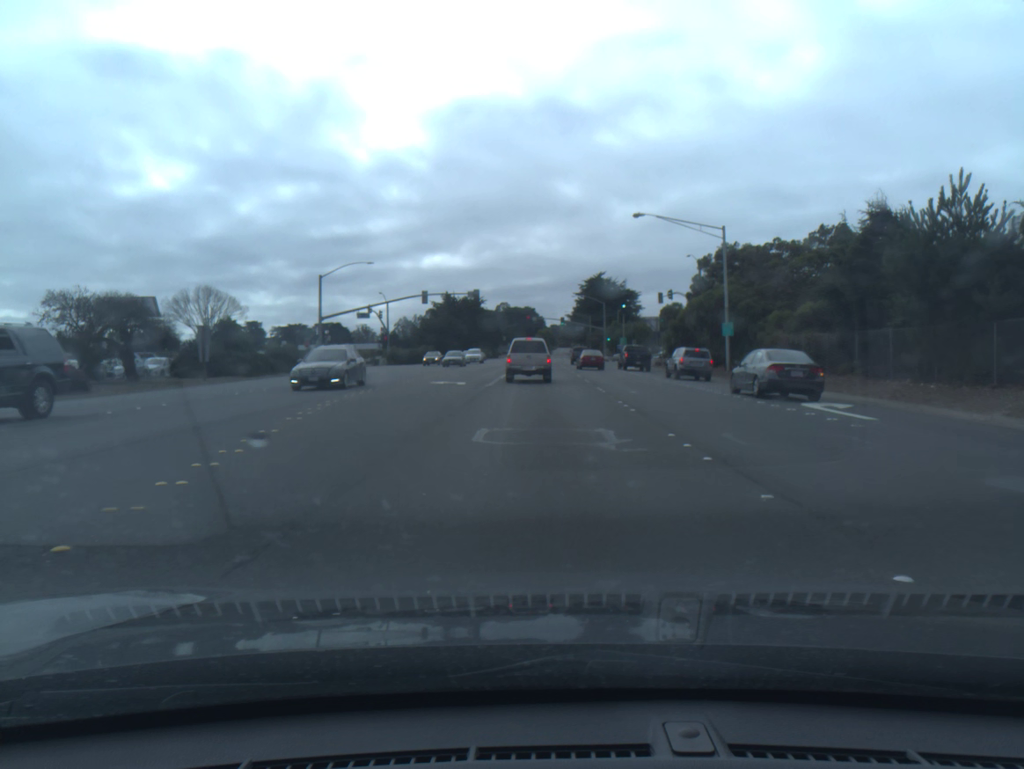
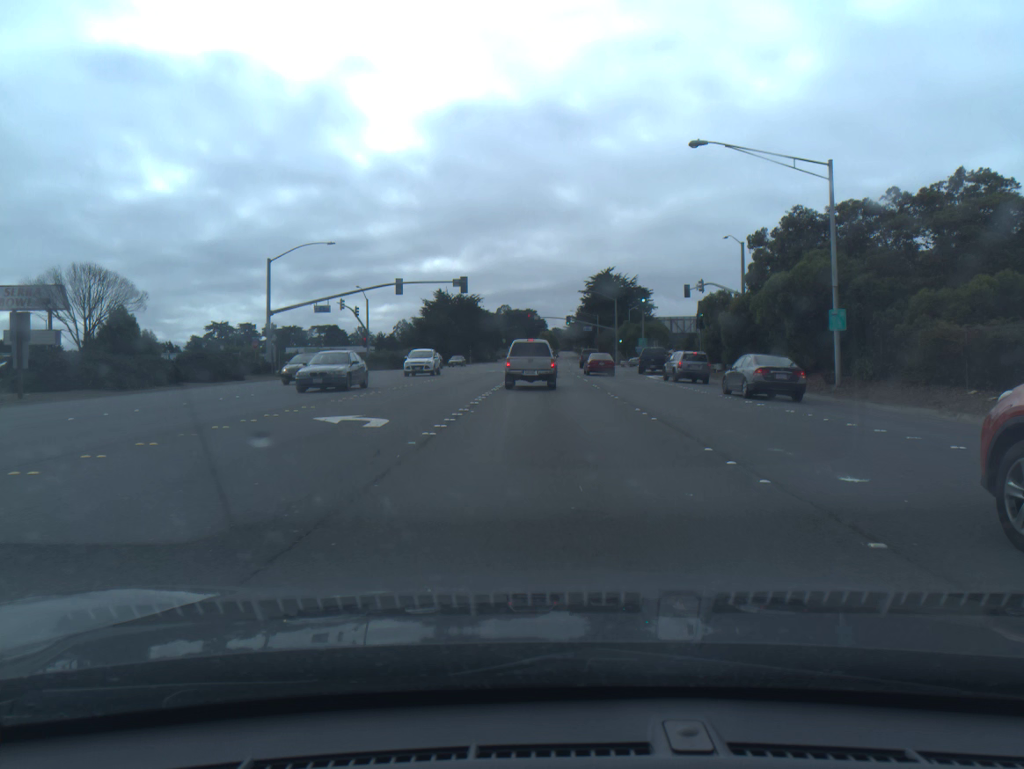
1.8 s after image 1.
(-0.1, +16.5) m; 0°
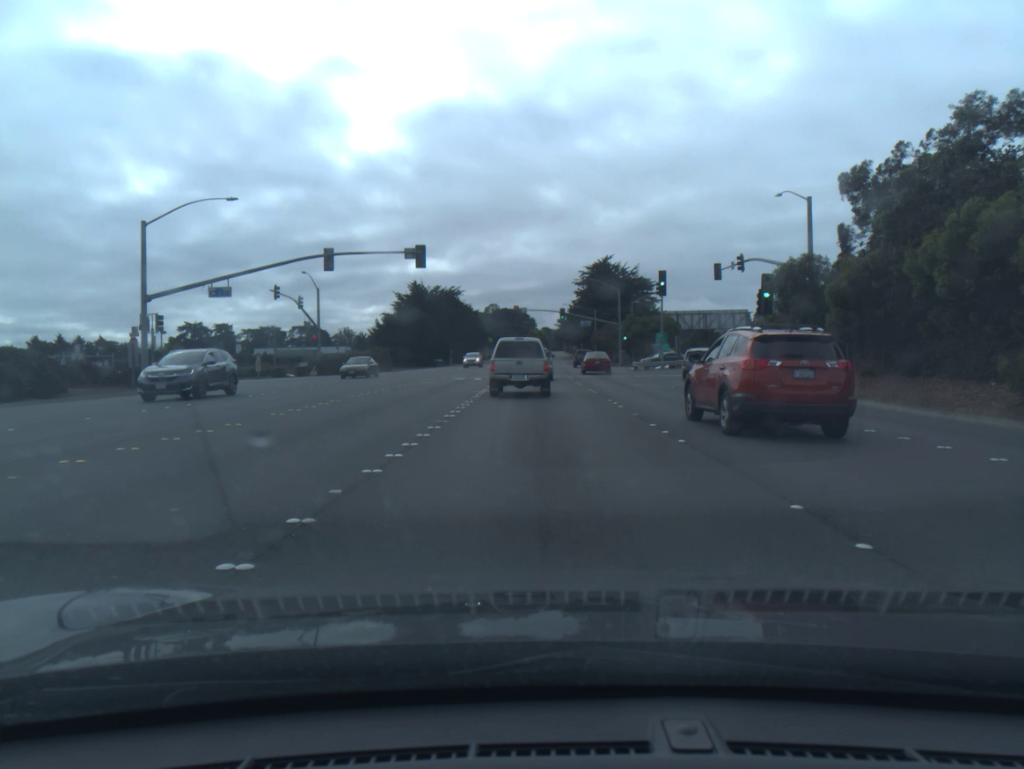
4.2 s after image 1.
(+0.2, +18.5) m; +1°
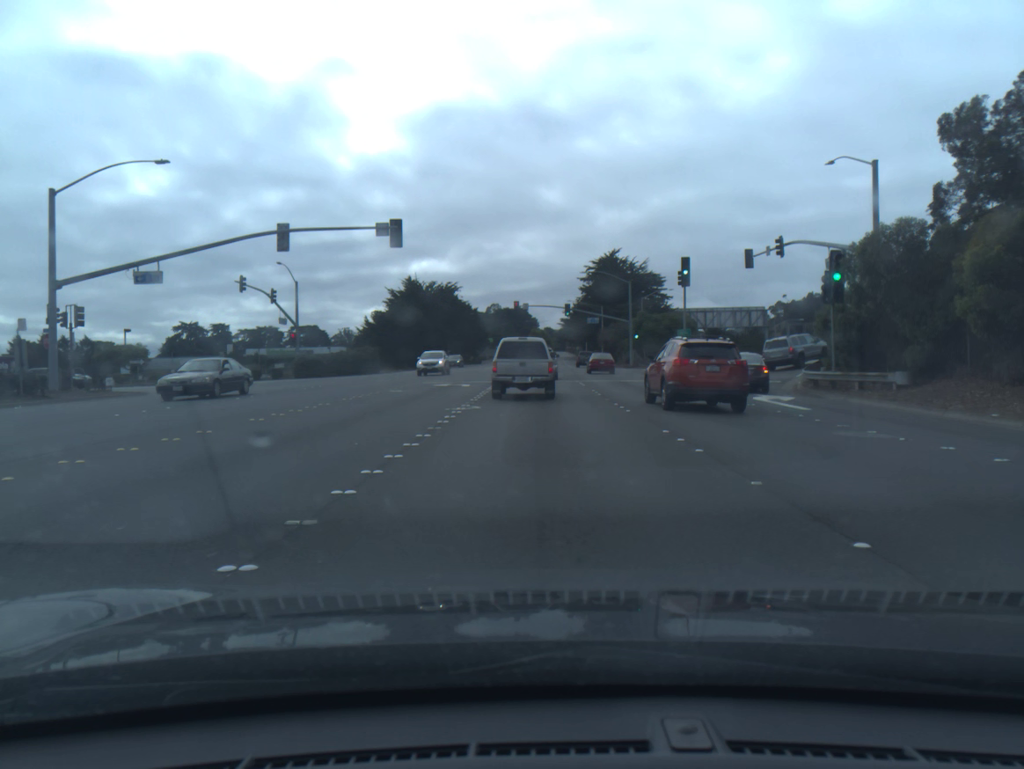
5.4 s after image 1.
(0.0, +8.6) m; 0°
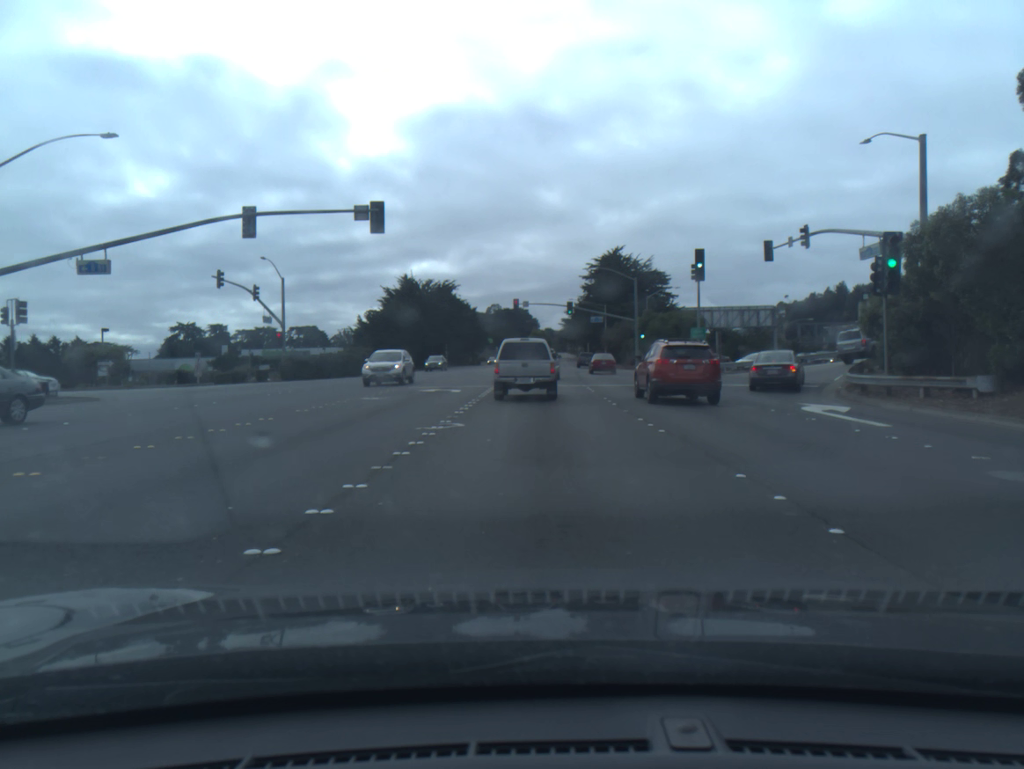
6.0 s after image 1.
(0.0, +4.5) m; 0°
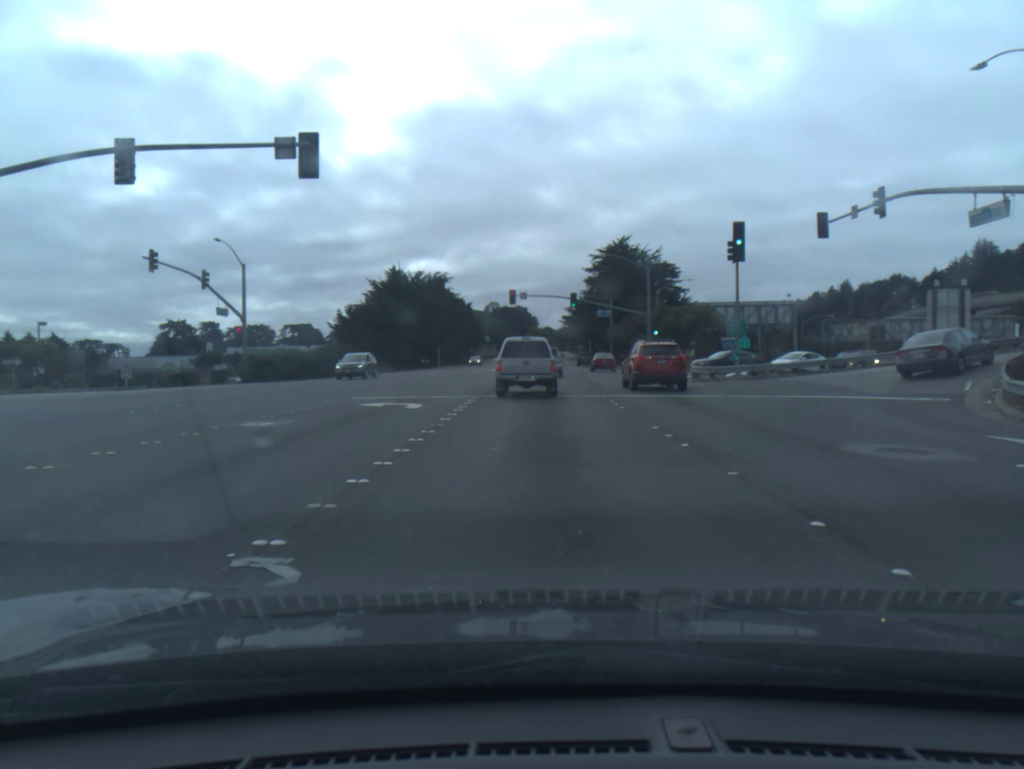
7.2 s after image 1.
(0.0, +9.6) m; 0°
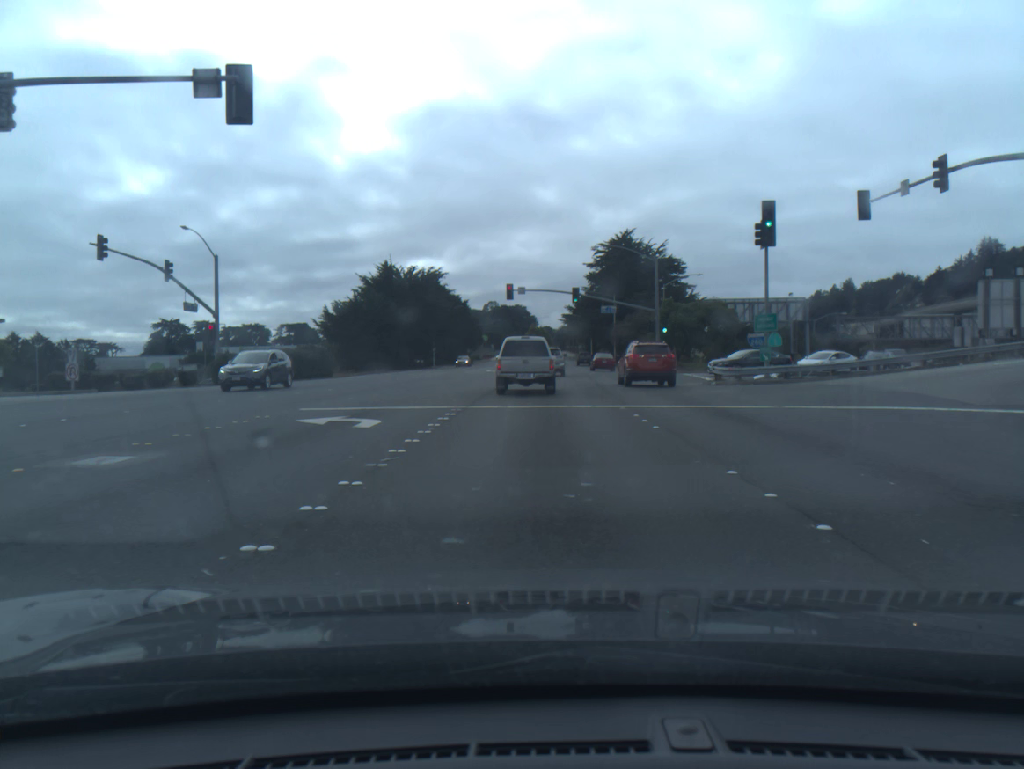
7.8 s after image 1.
(0.0, +5.1) m; 0°
